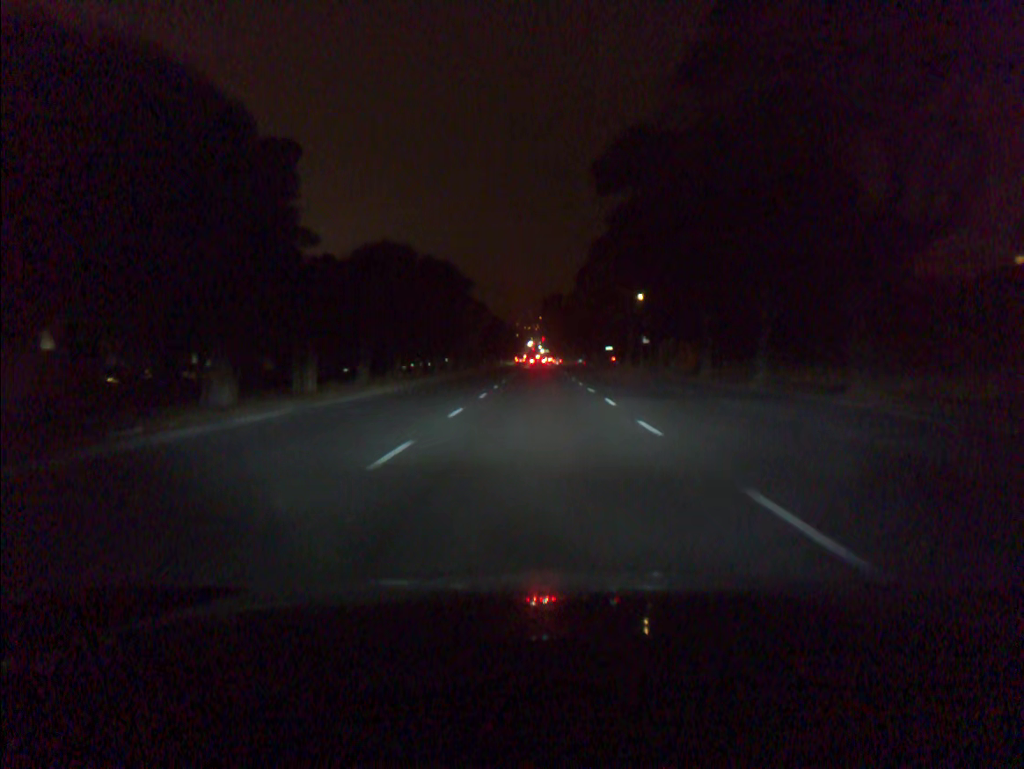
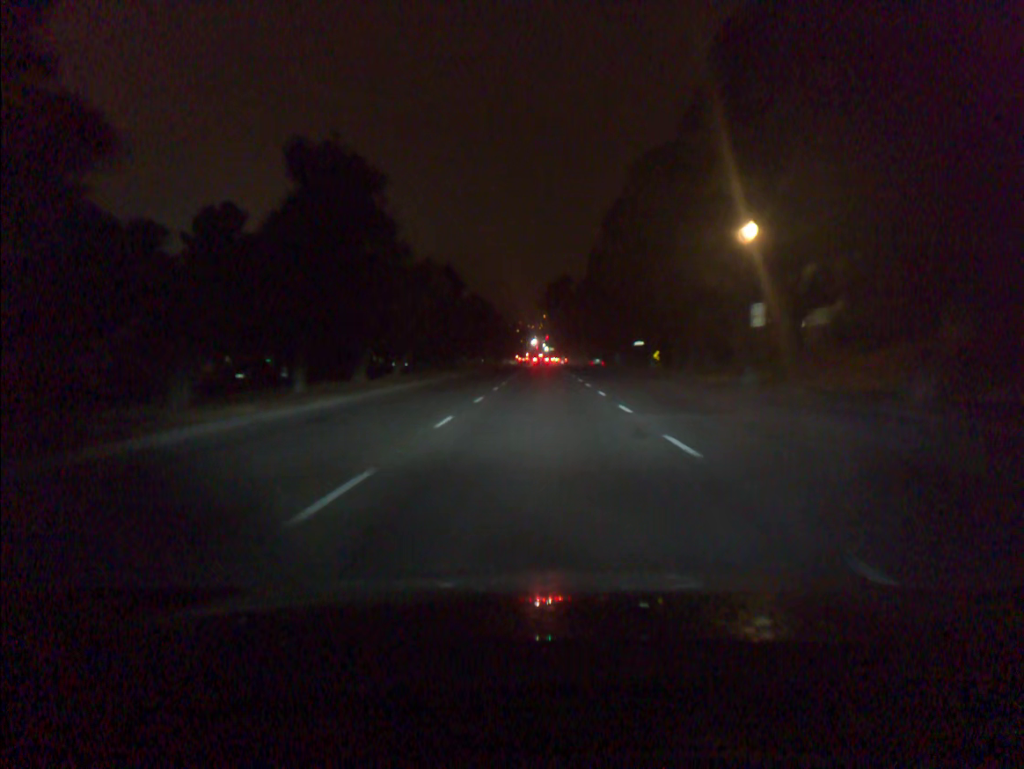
(-0.1, +32.2) m; 0°
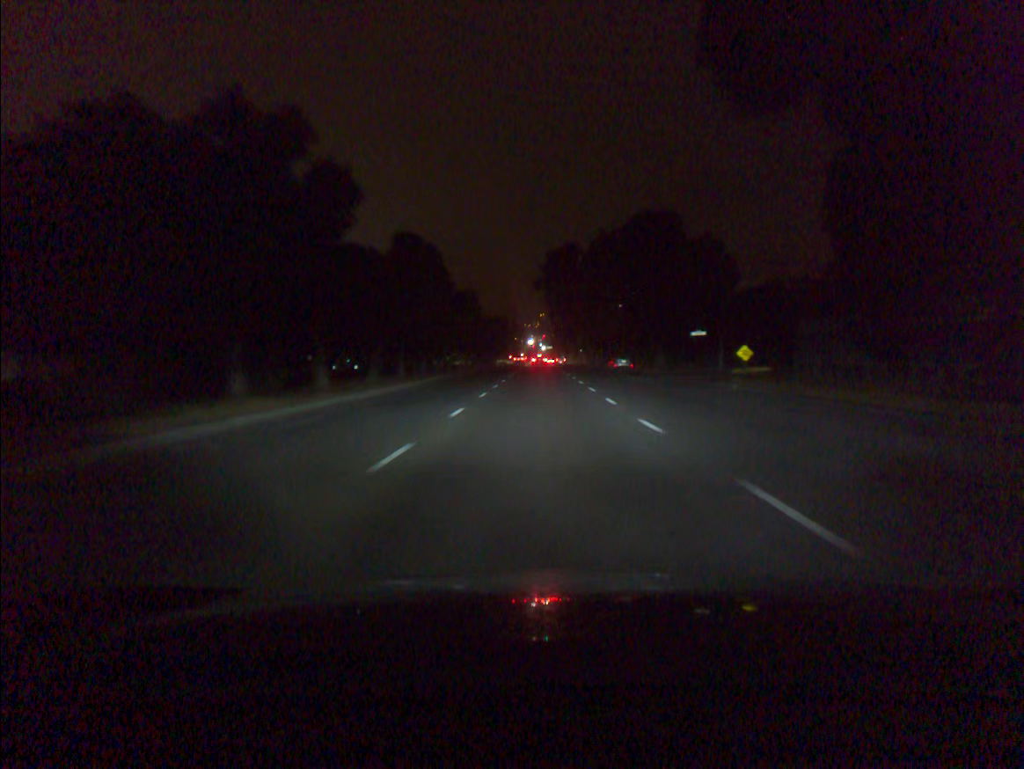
(+0.1, +33.7) m; 0°
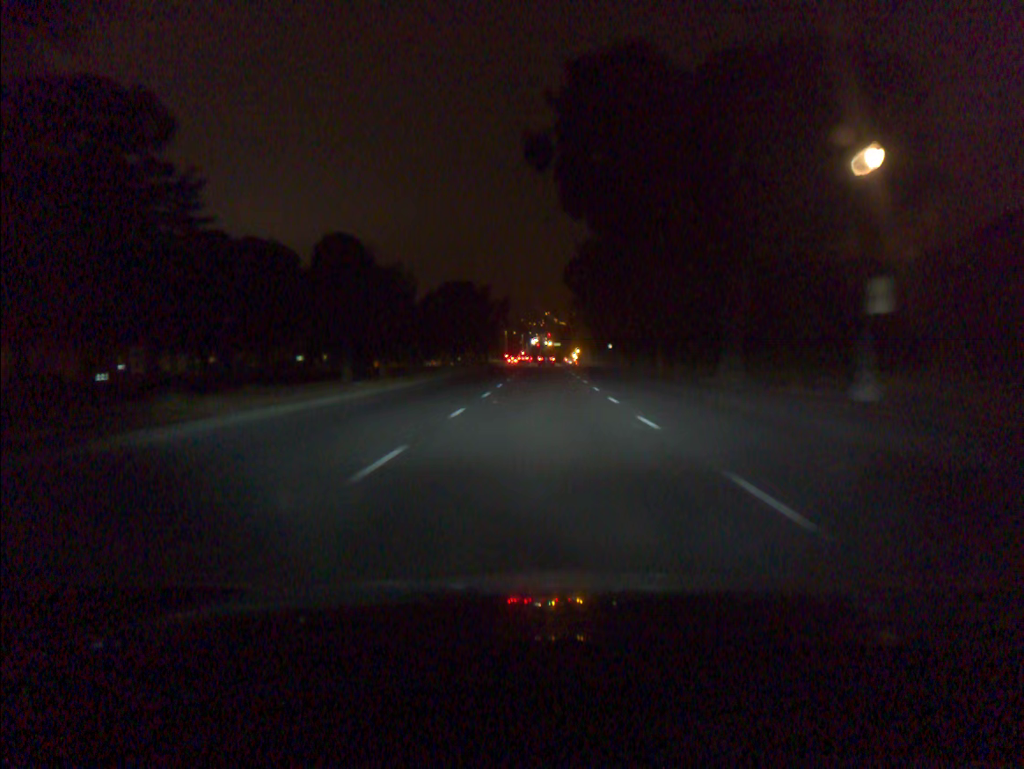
(-0.1, +58.7) m; 0°
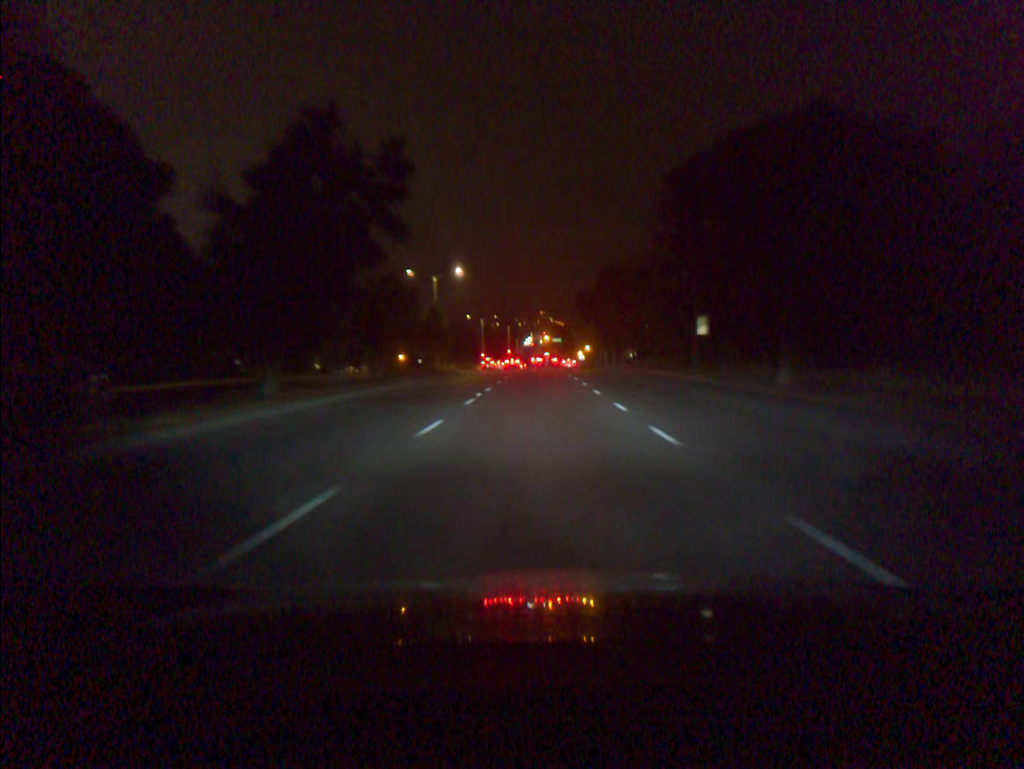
(+0.2, +61.3) m; 0°
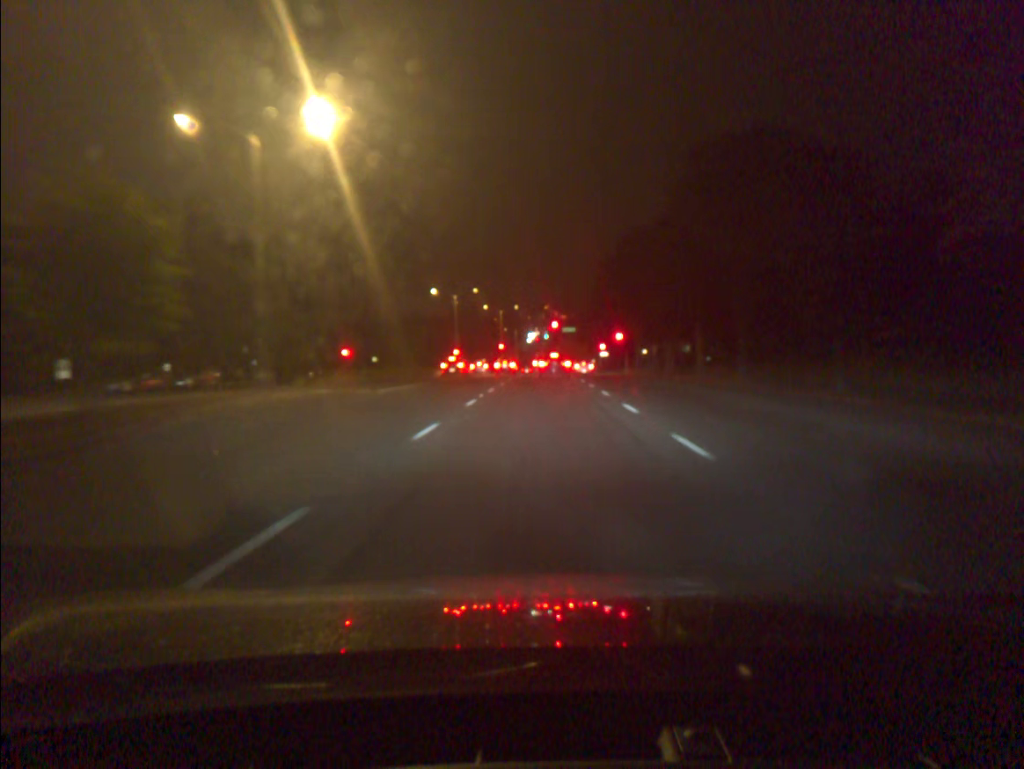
(-0.1, +45.1) m; 0°
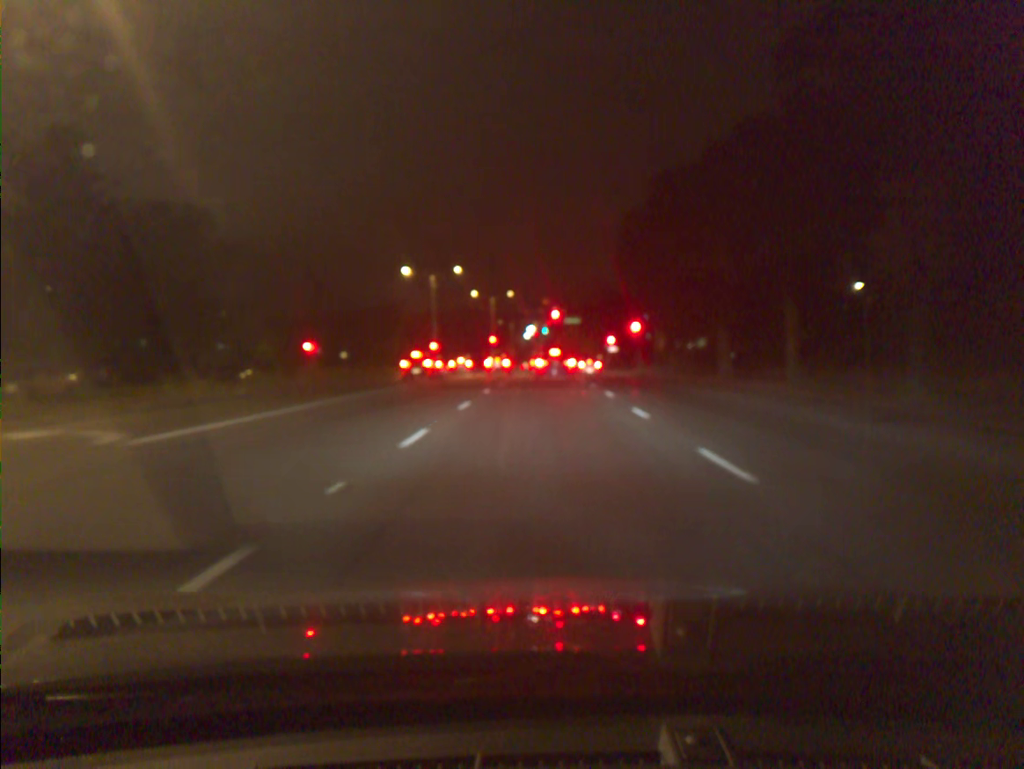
(0.0, +16.0) m; 0°
